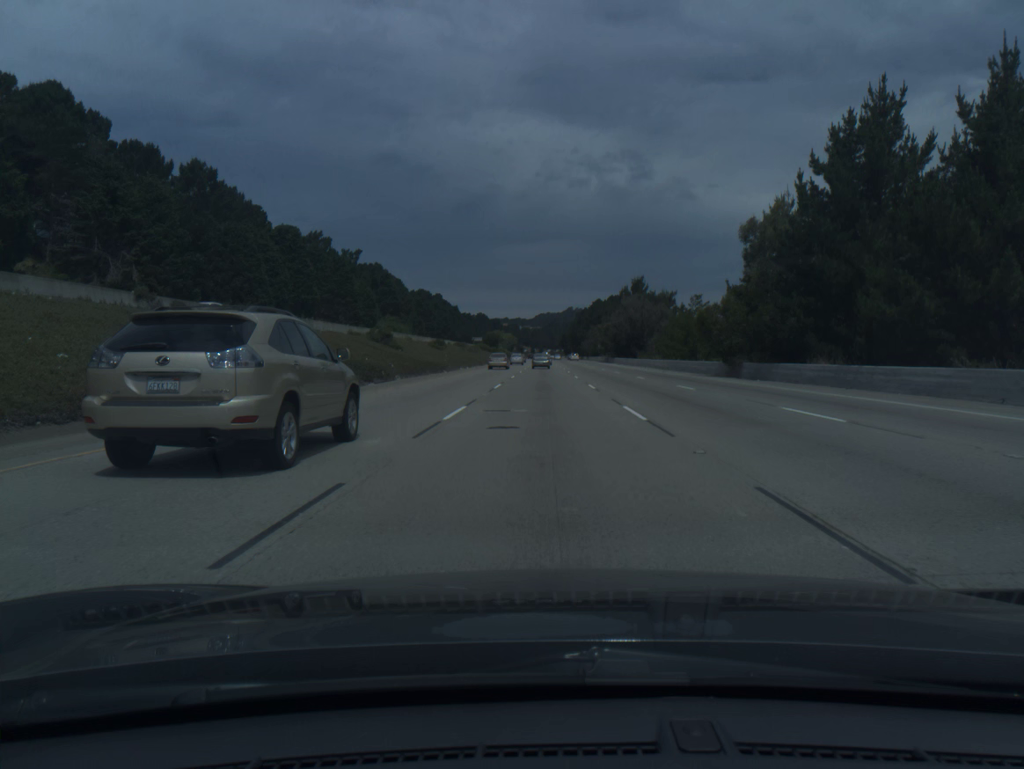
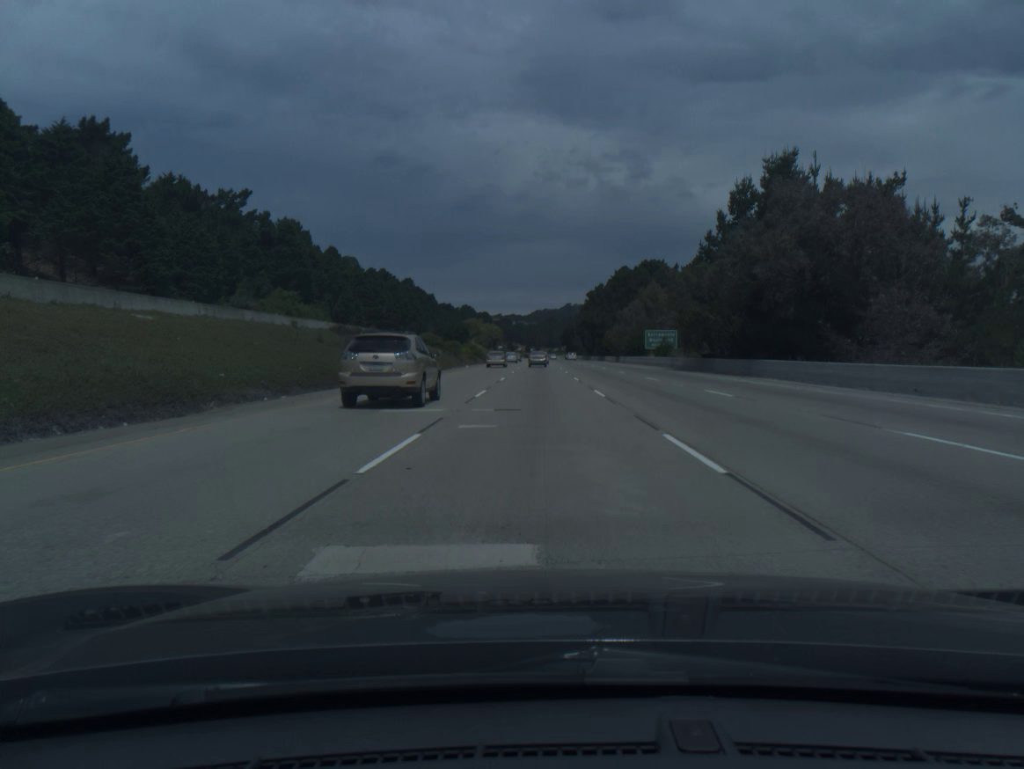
(+0.3, +94.3) m; 0°
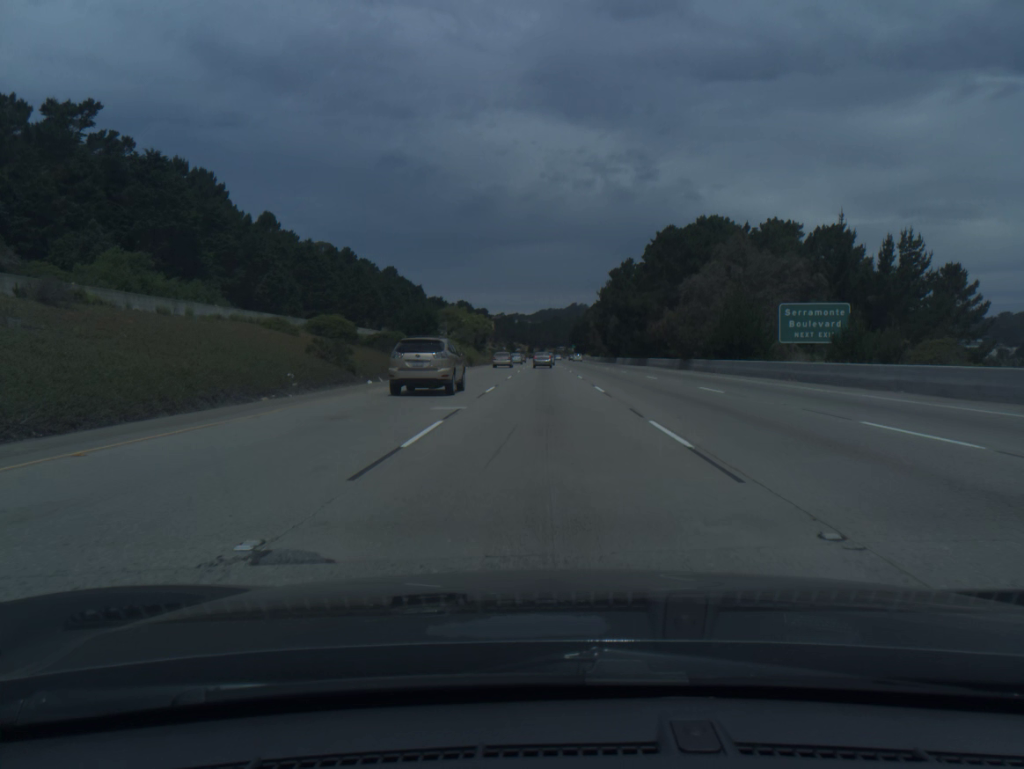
(-0.2, +56.3) m; 0°
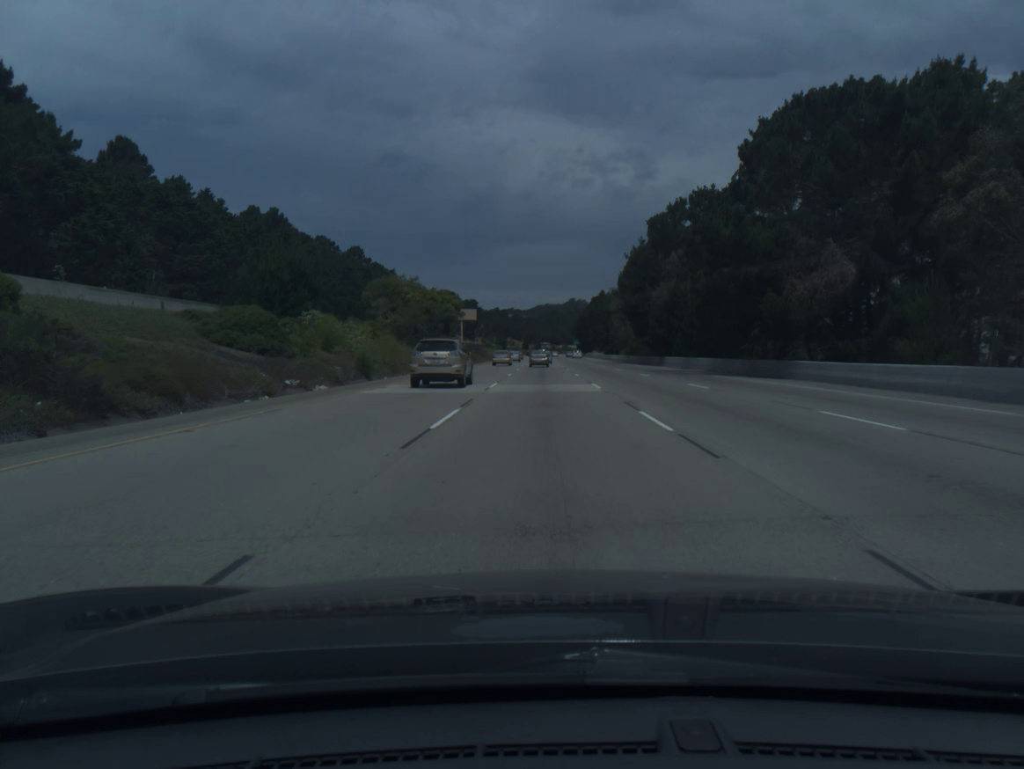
(0.0, +56.1) m; 0°
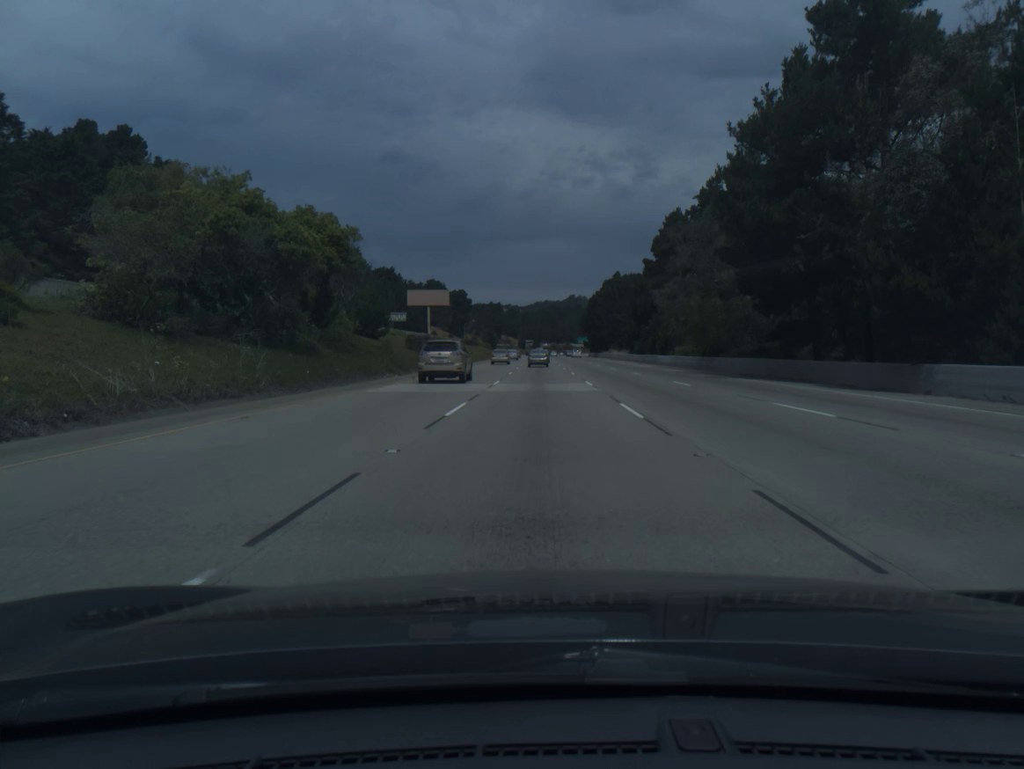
(+0.1, +55.9) m; 0°
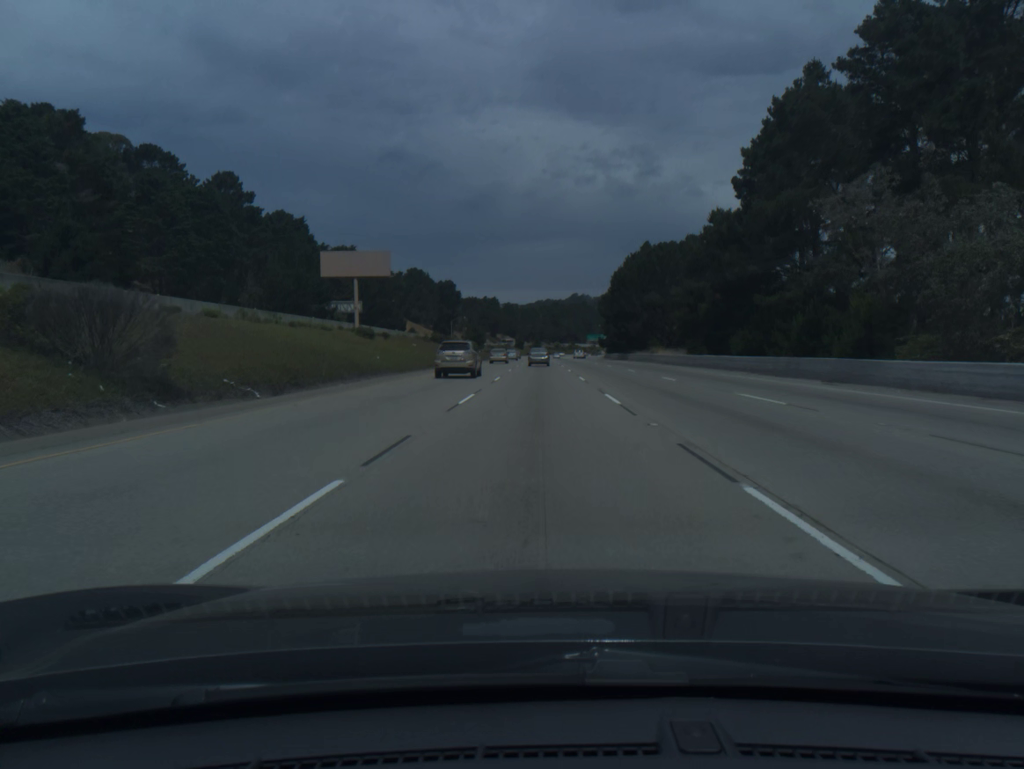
(0.0, +55.4) m; 0°
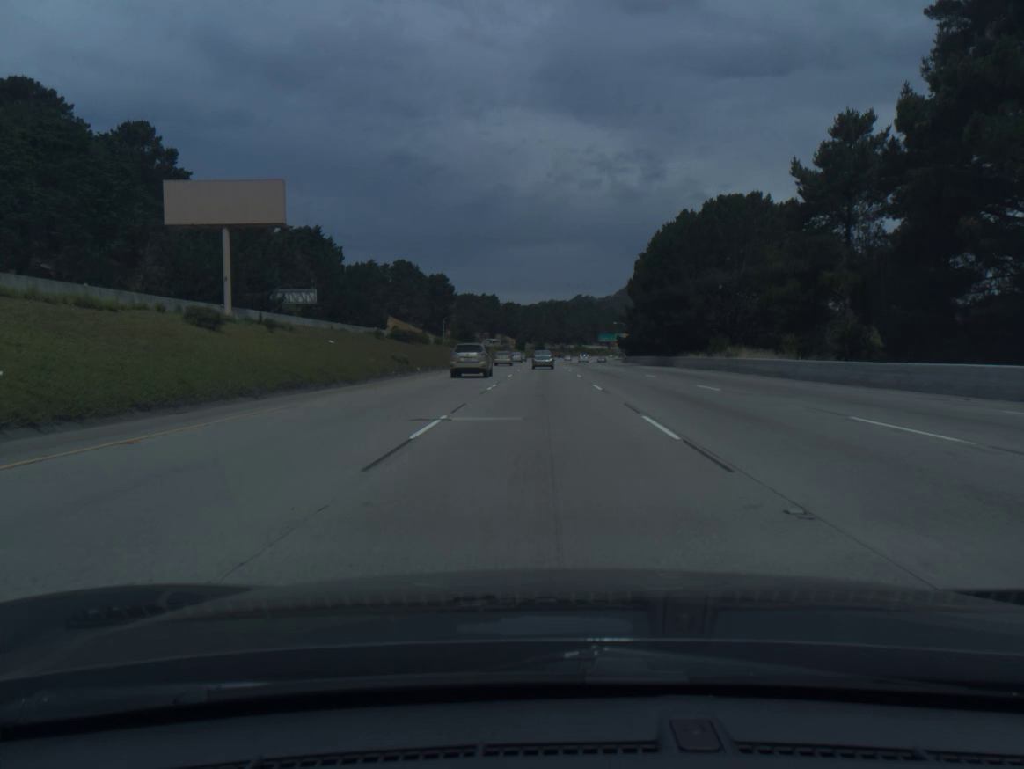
(-0.1, +36.4) m; 0°
